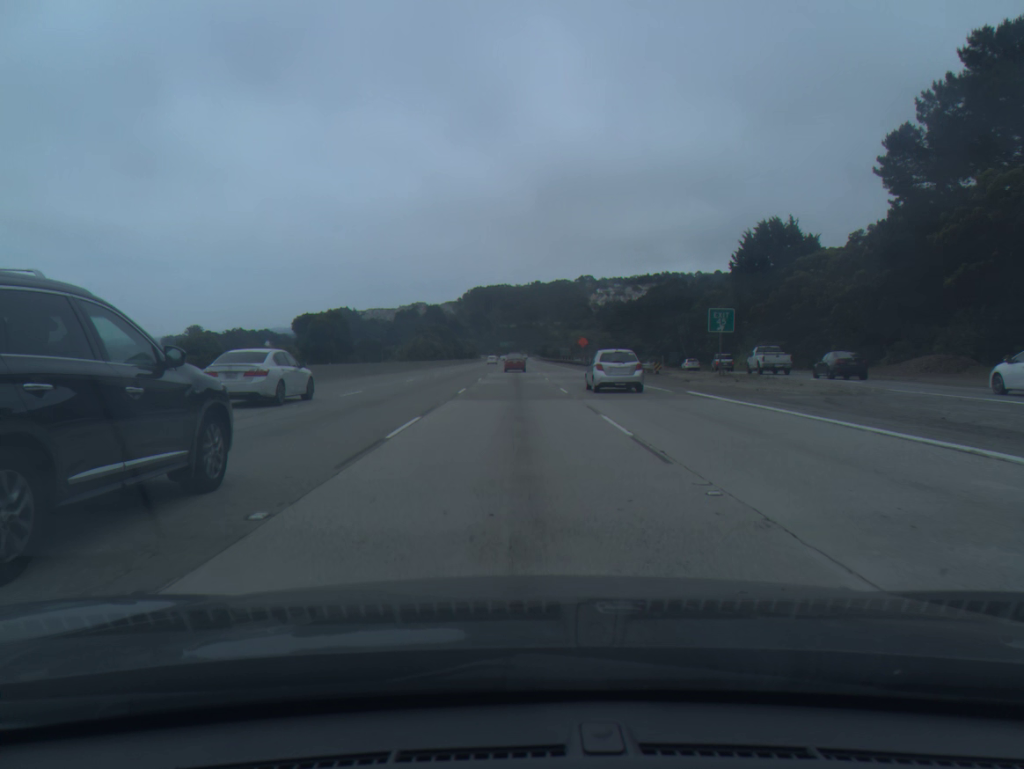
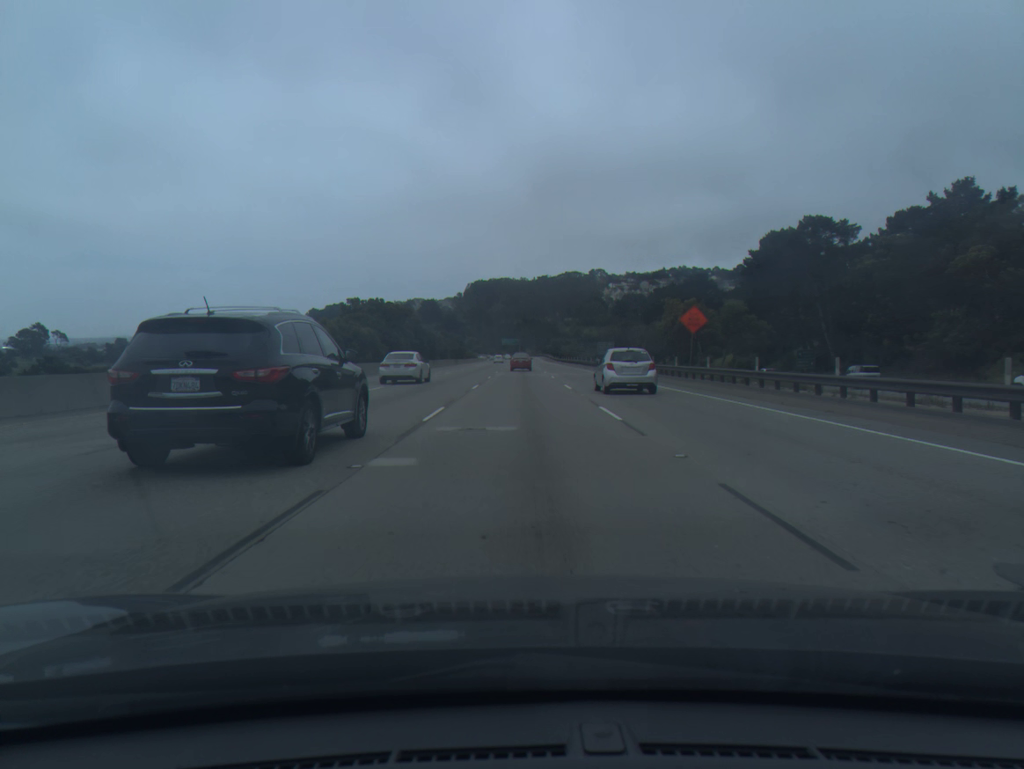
(-0.6, +70.1) m; 0°
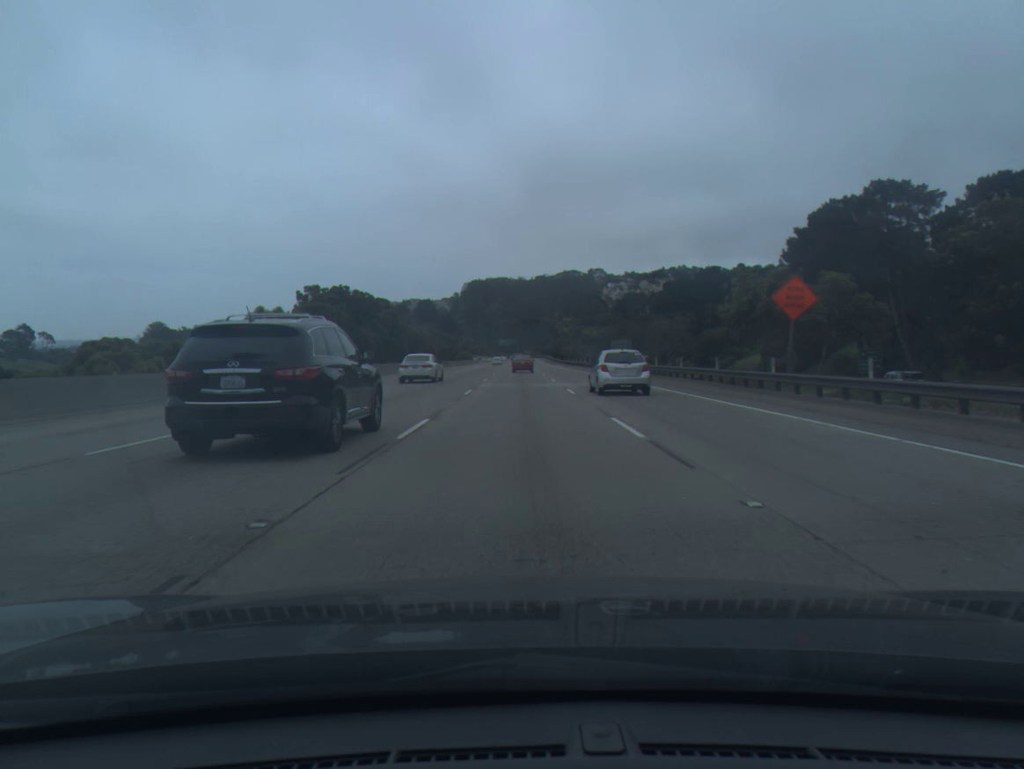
(0.0, +17.6) m; 0°
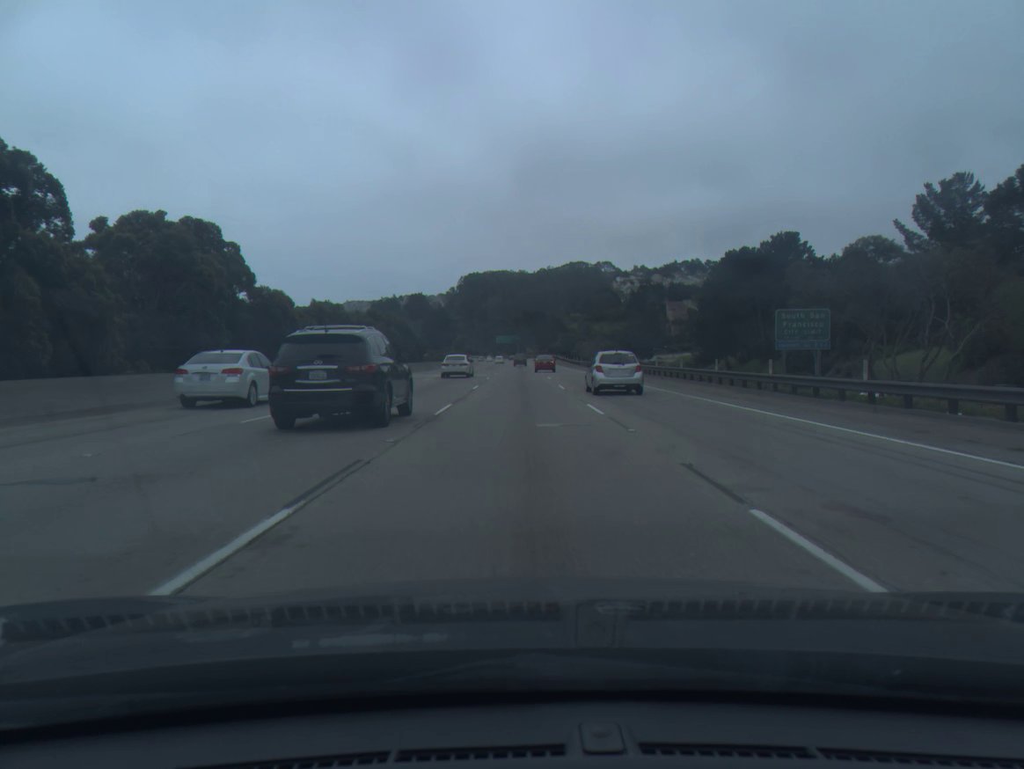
(0.0, +52.9) m; 0°
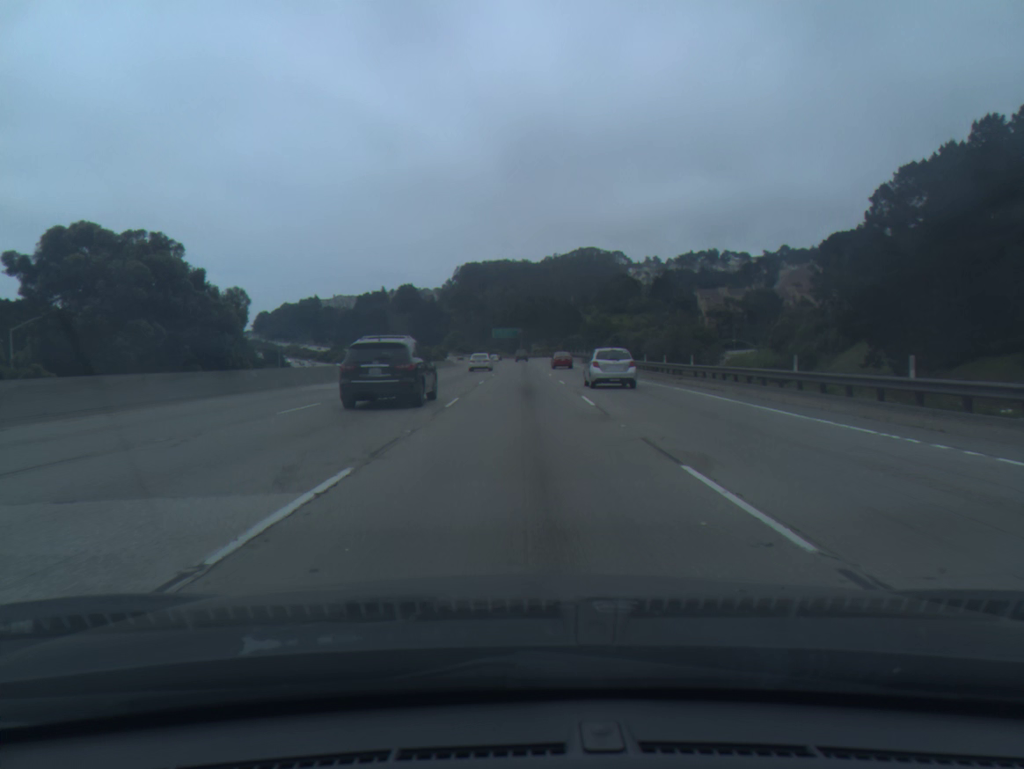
(0.0, +70.9) m; 0°
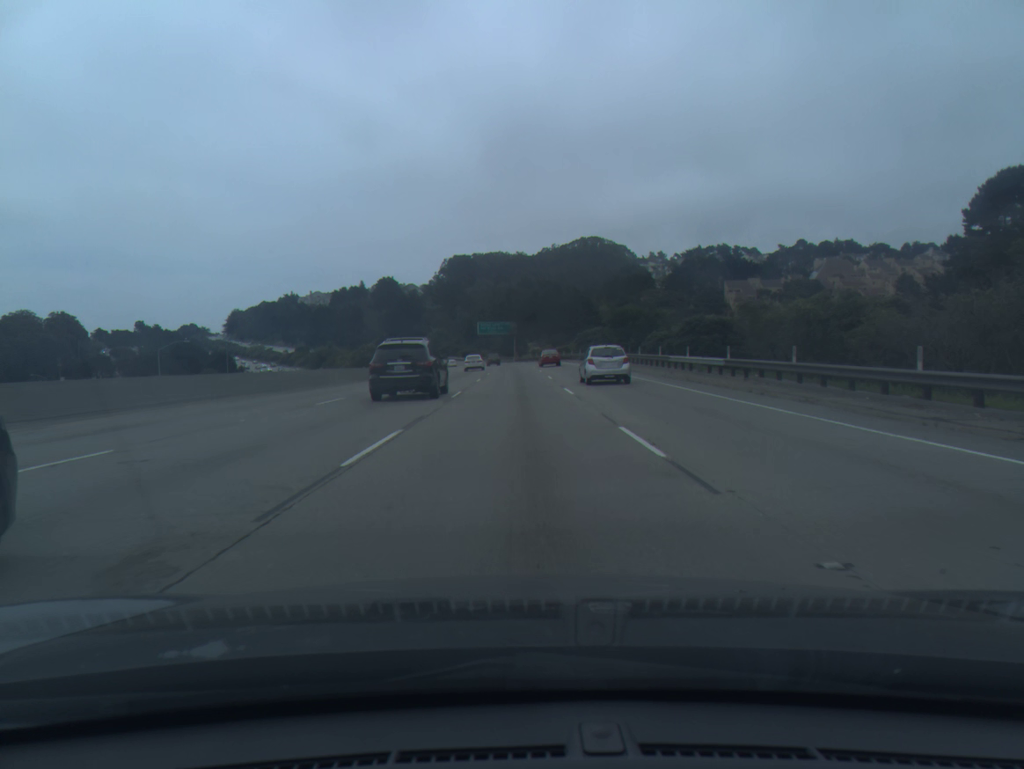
(+0.2, +54.1) m; 0°
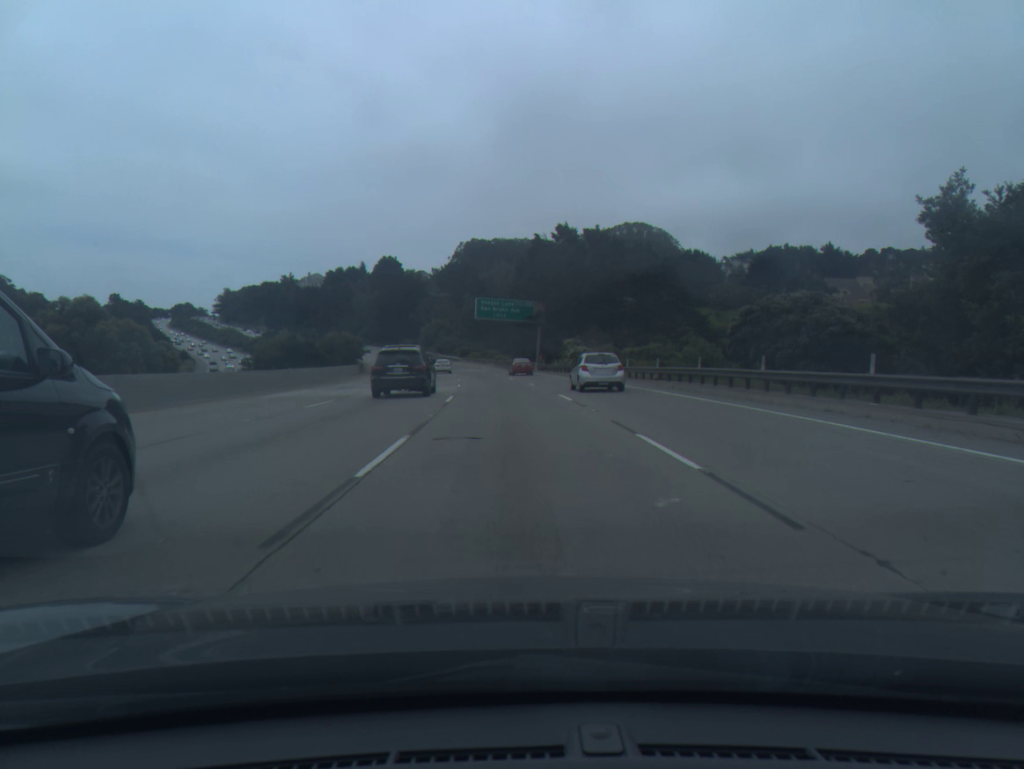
(-0.7, +73.8) m; -1°
